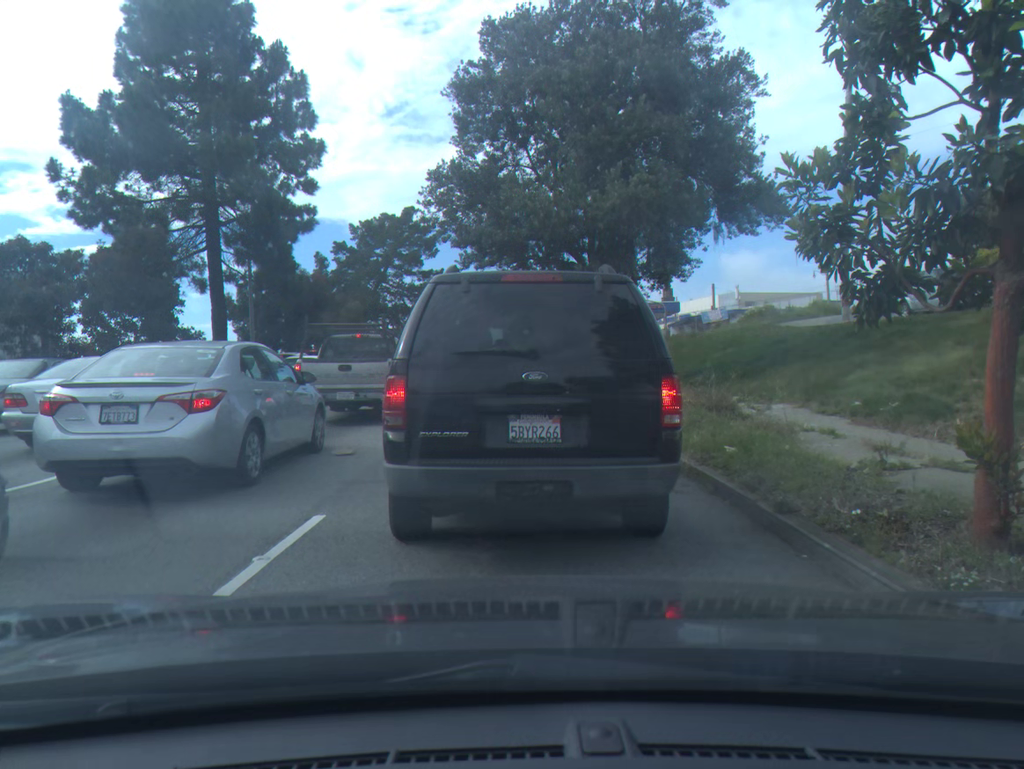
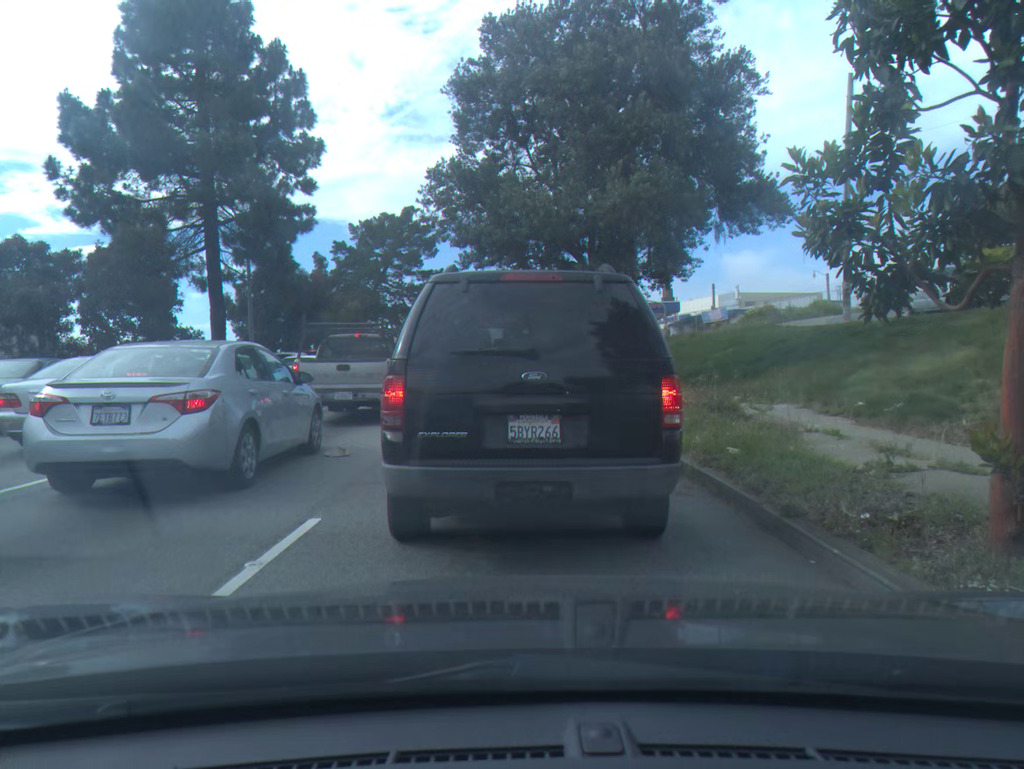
(0.0, +0.1) m; 0°
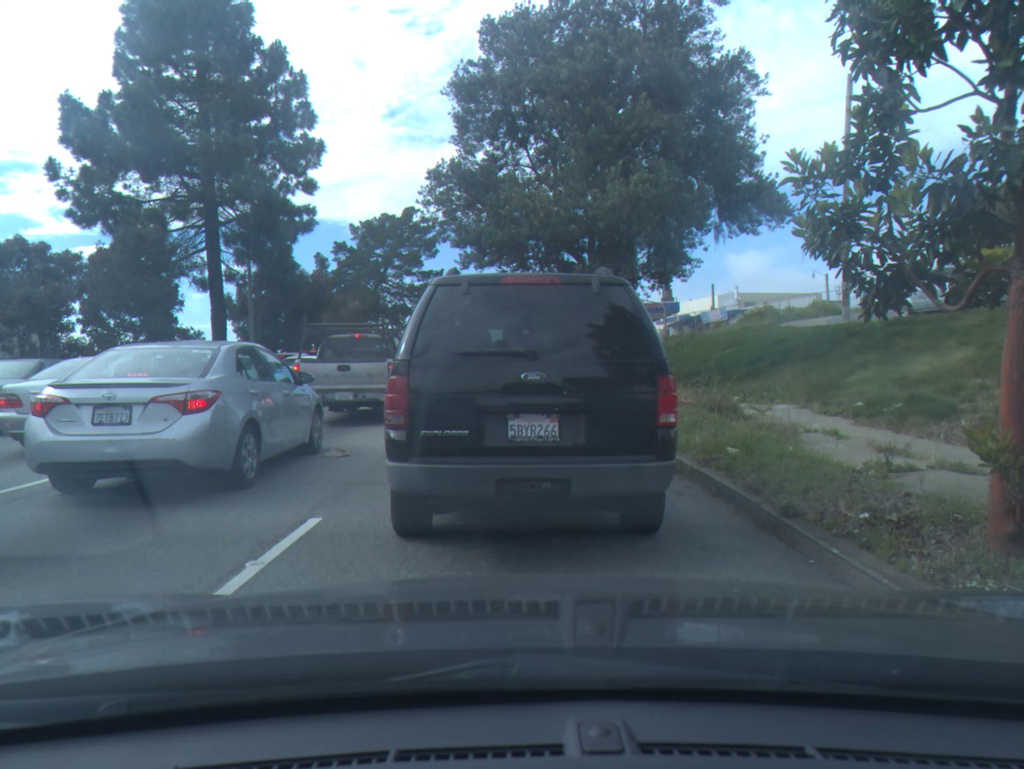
(0.0, 0.0) m; 0°
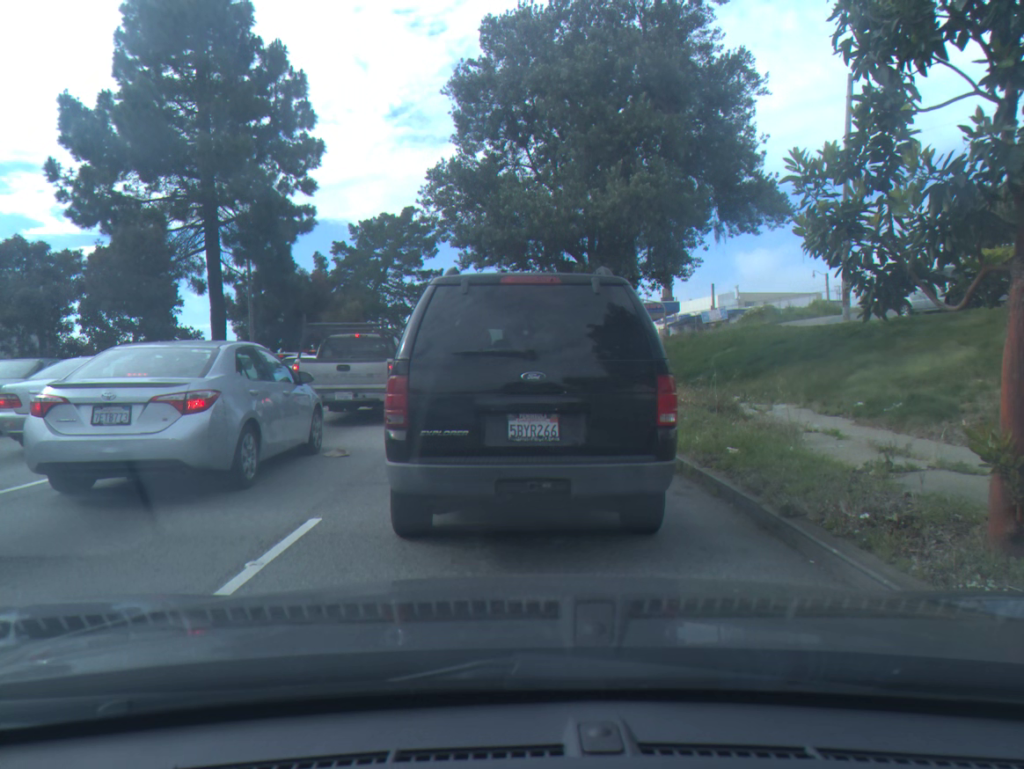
(0.0, 0.0) m; 0°
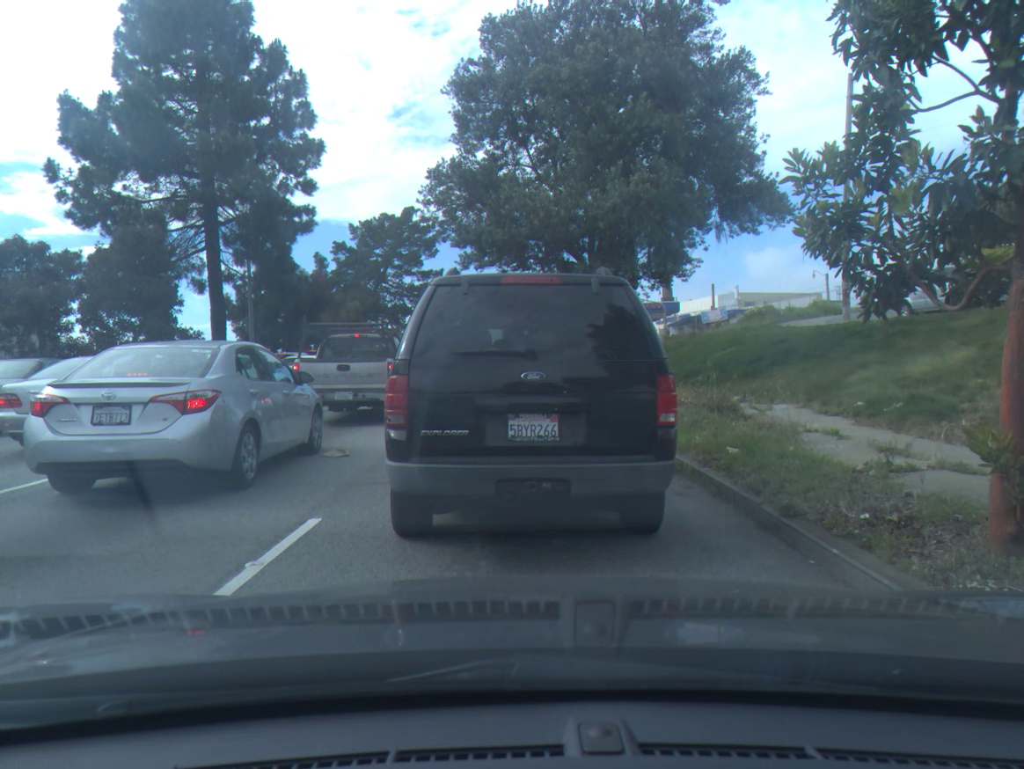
(0.0, 0.0) m; 0°
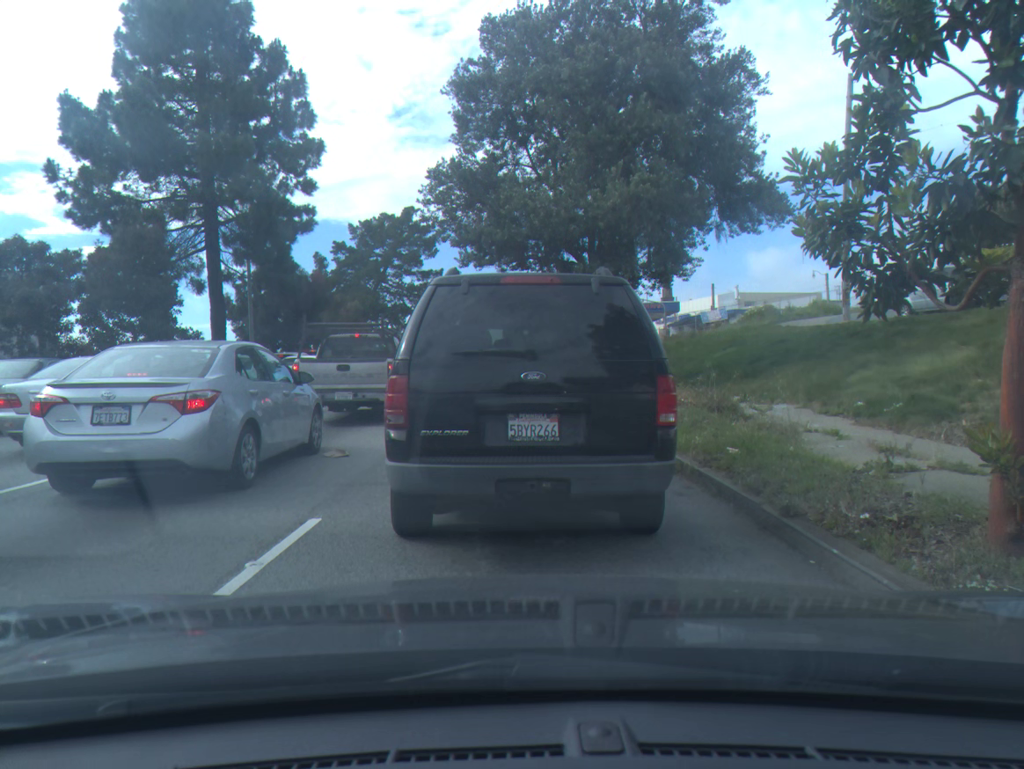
(0.0, 0.0) m; 0°
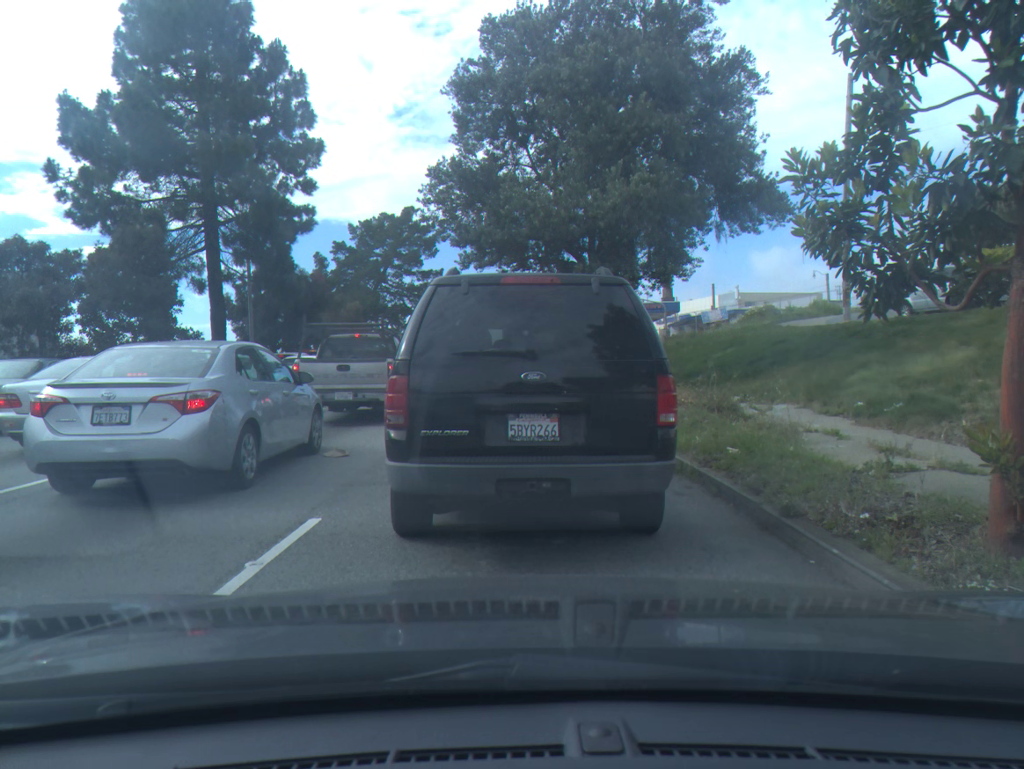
(0.0, 0.0) m; 0°
